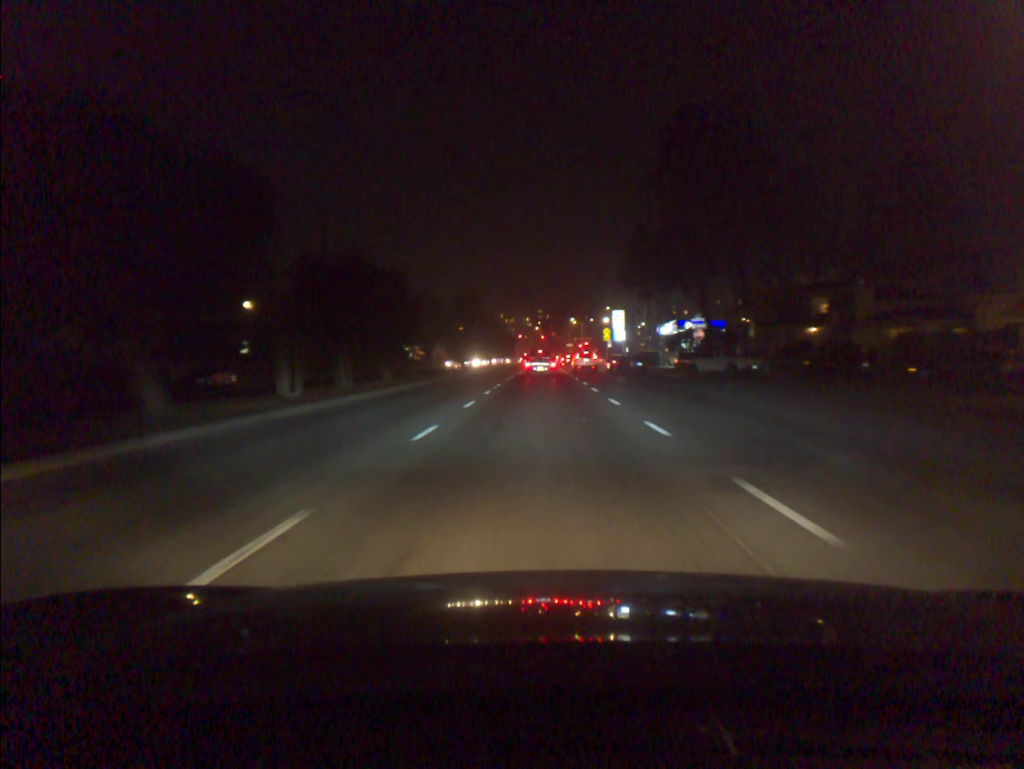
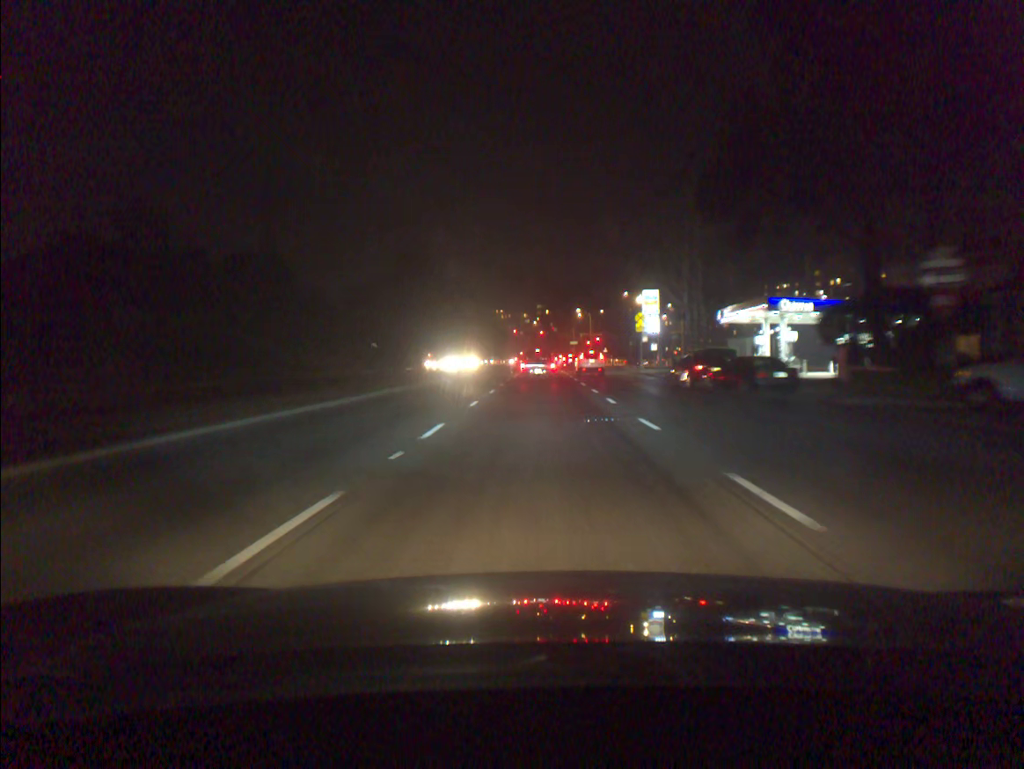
(0.0, +35.3) m; 0°
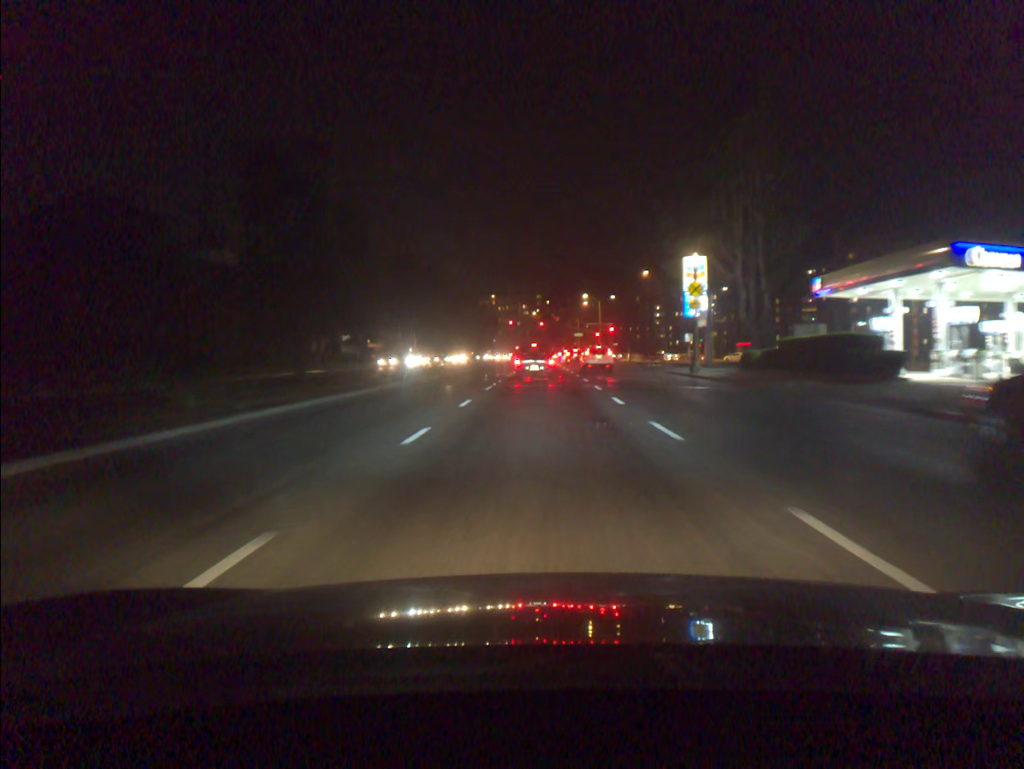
(0.0, +23.6) m; 0°
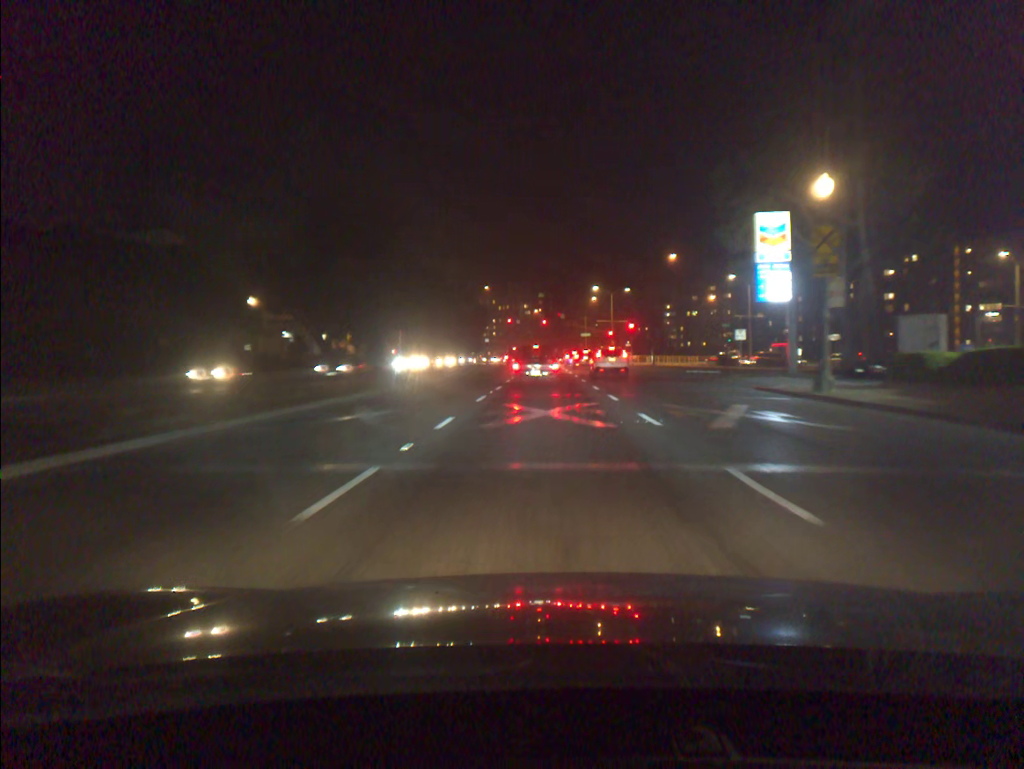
(0.0, +19.5) m; 0°
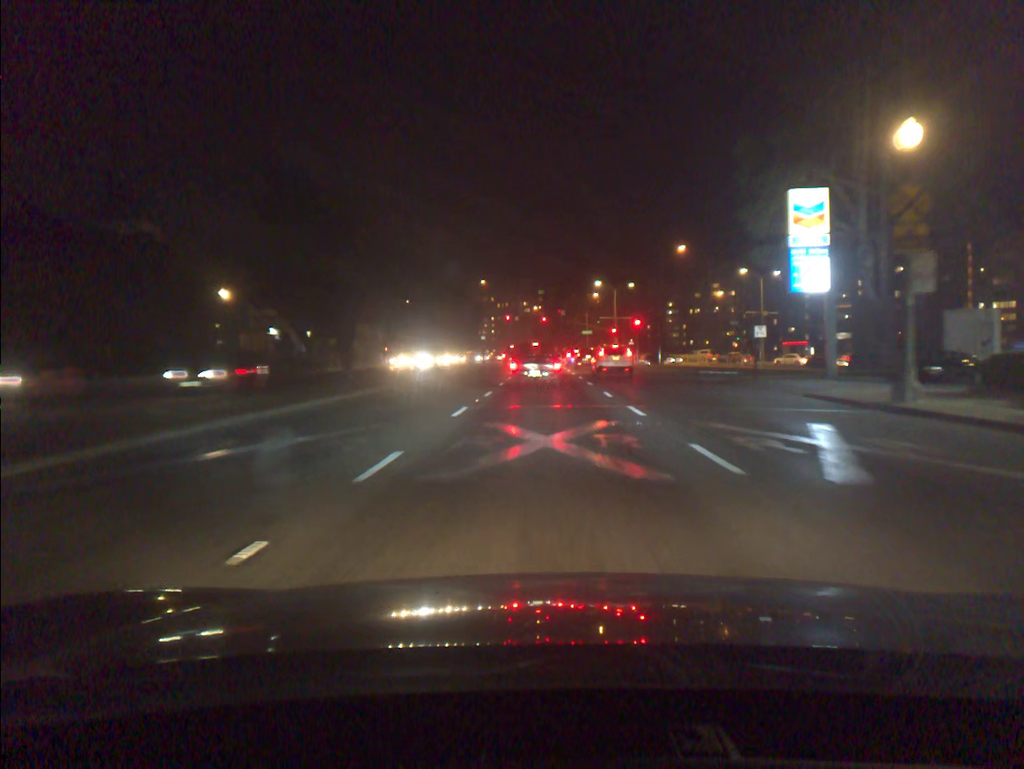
(0.0, +5.4) m; 0°
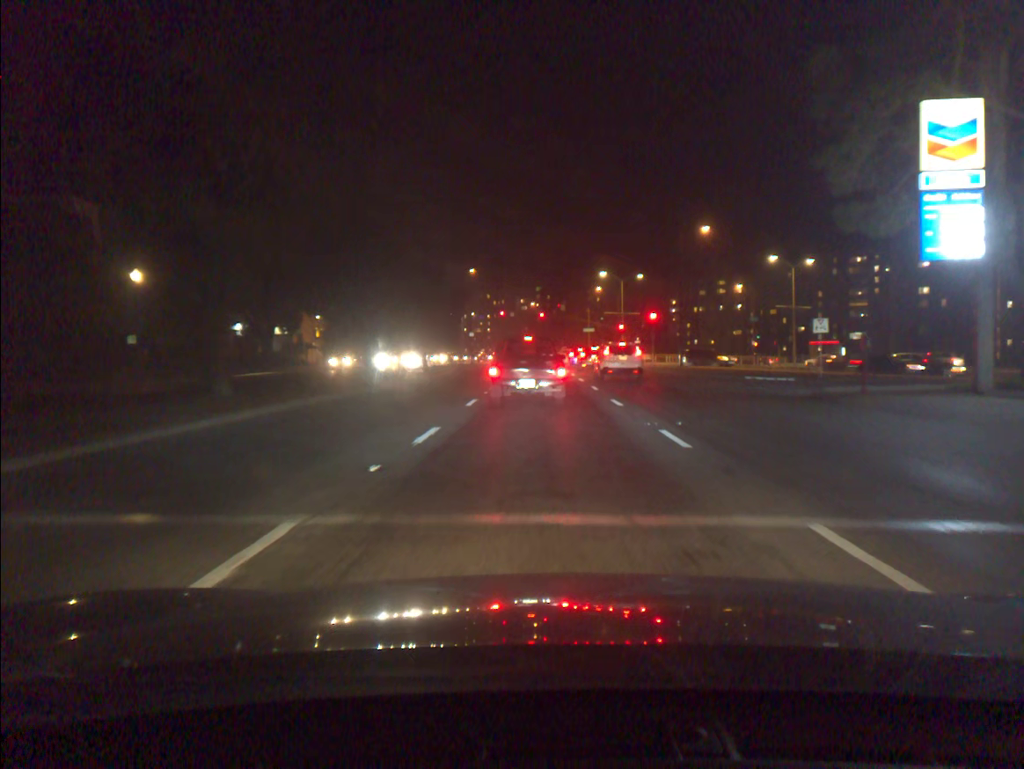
(+0.1, +12.2) m; 0°
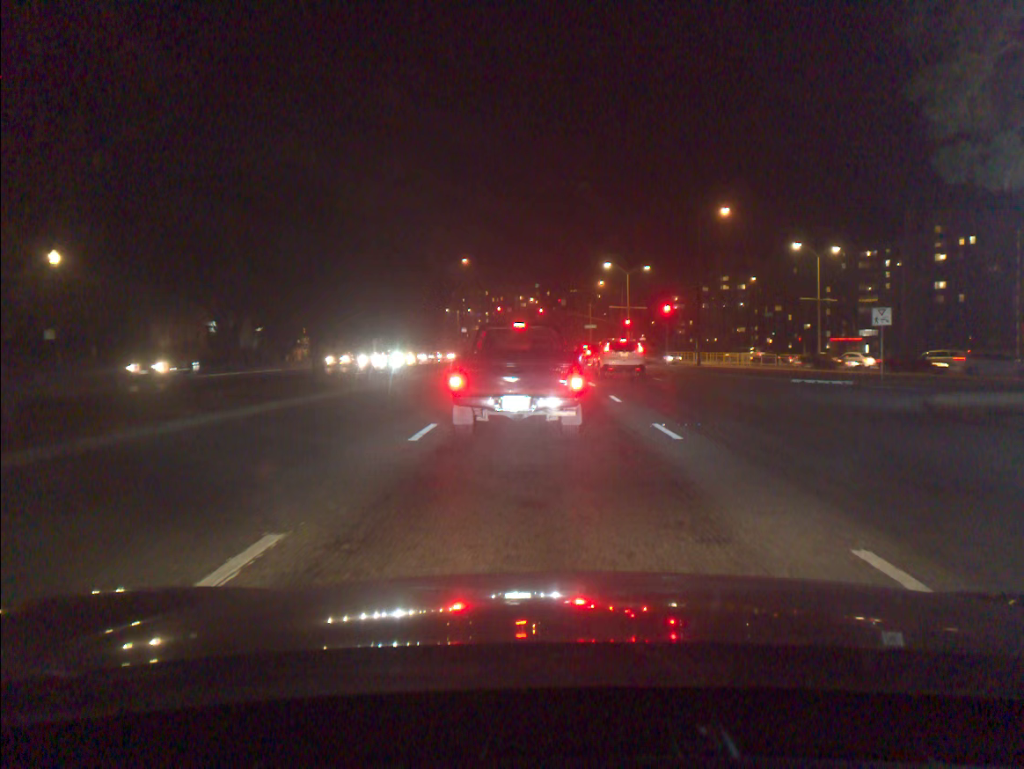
(0.0, +7.8) m; +1°
